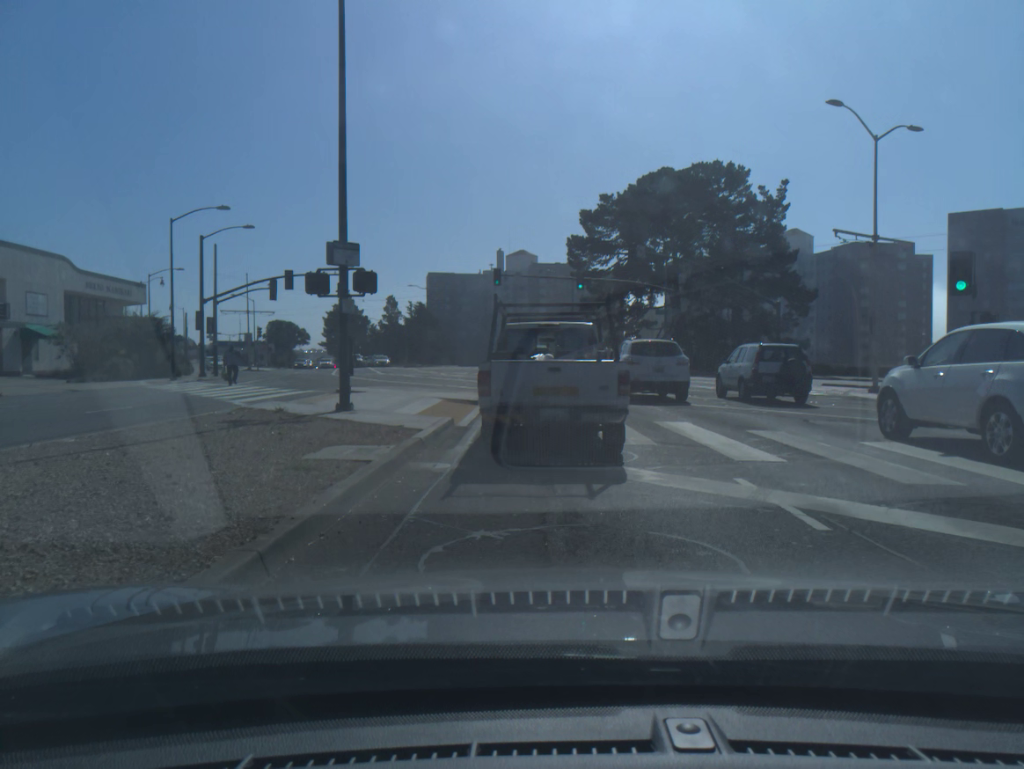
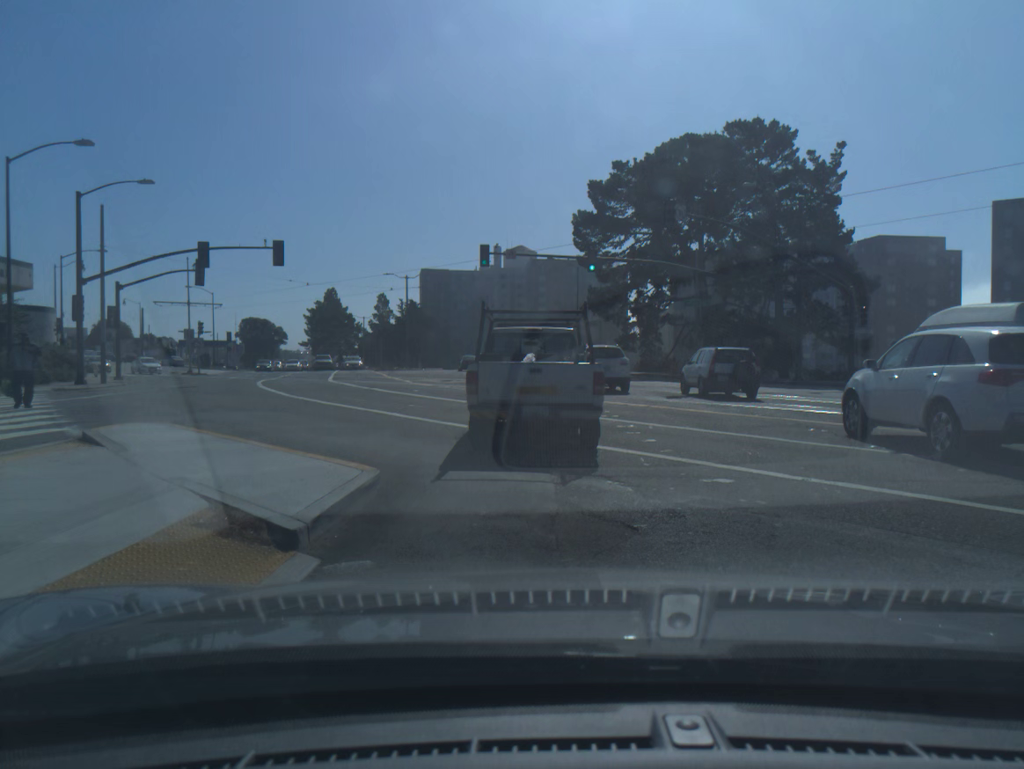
(+0.1, +13.9) m; 0°
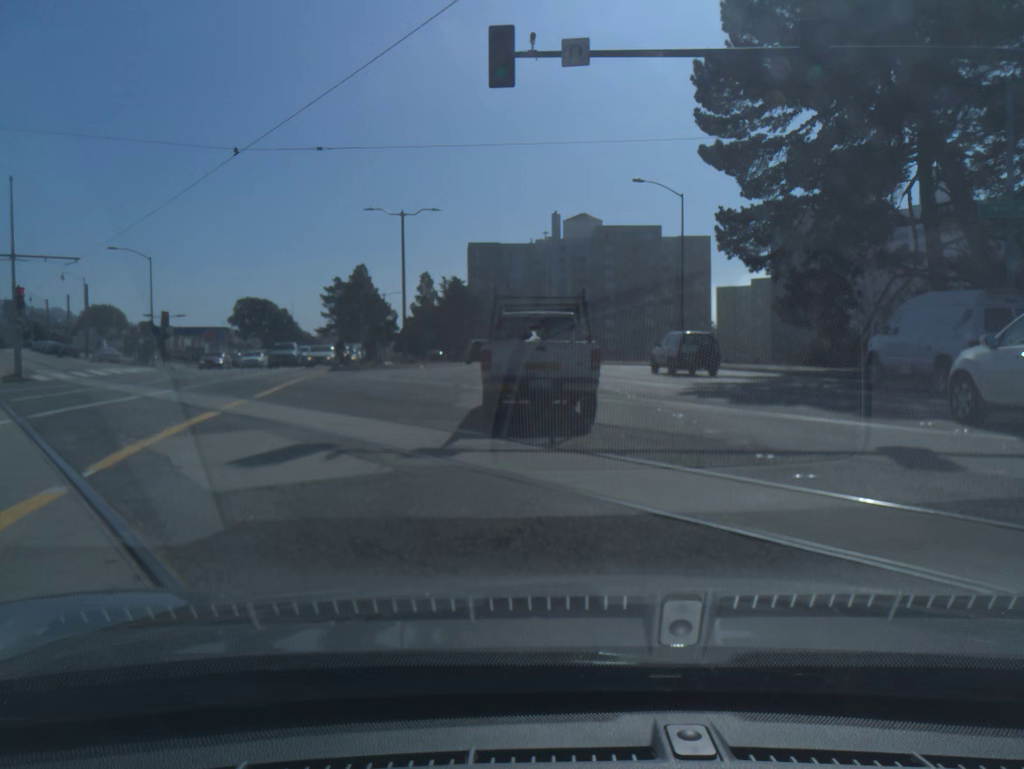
(-1.1, +30.8) m; -5°
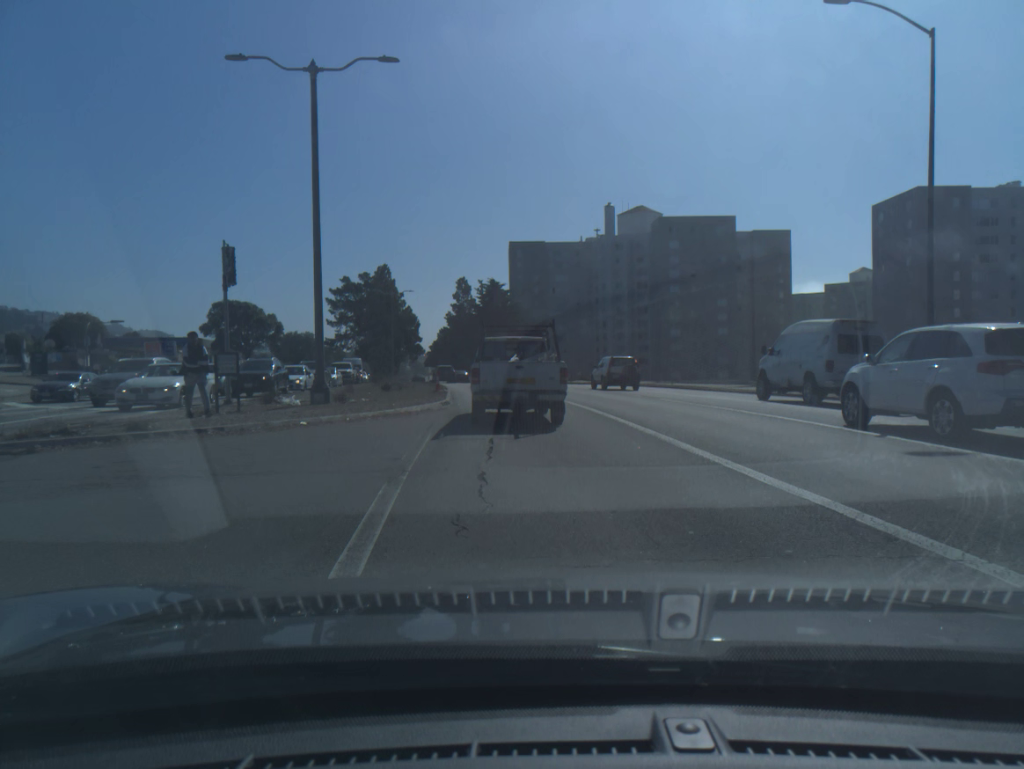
(-0.6, +27.6) m; -3°
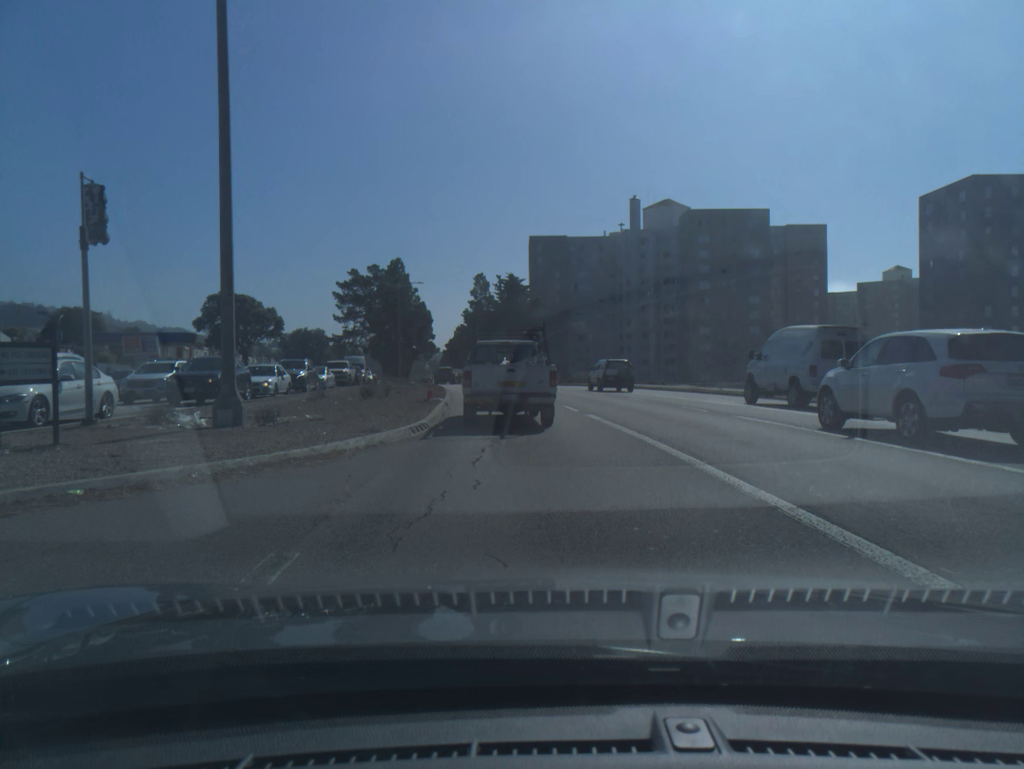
(-0.1, +7.8) m; -1°
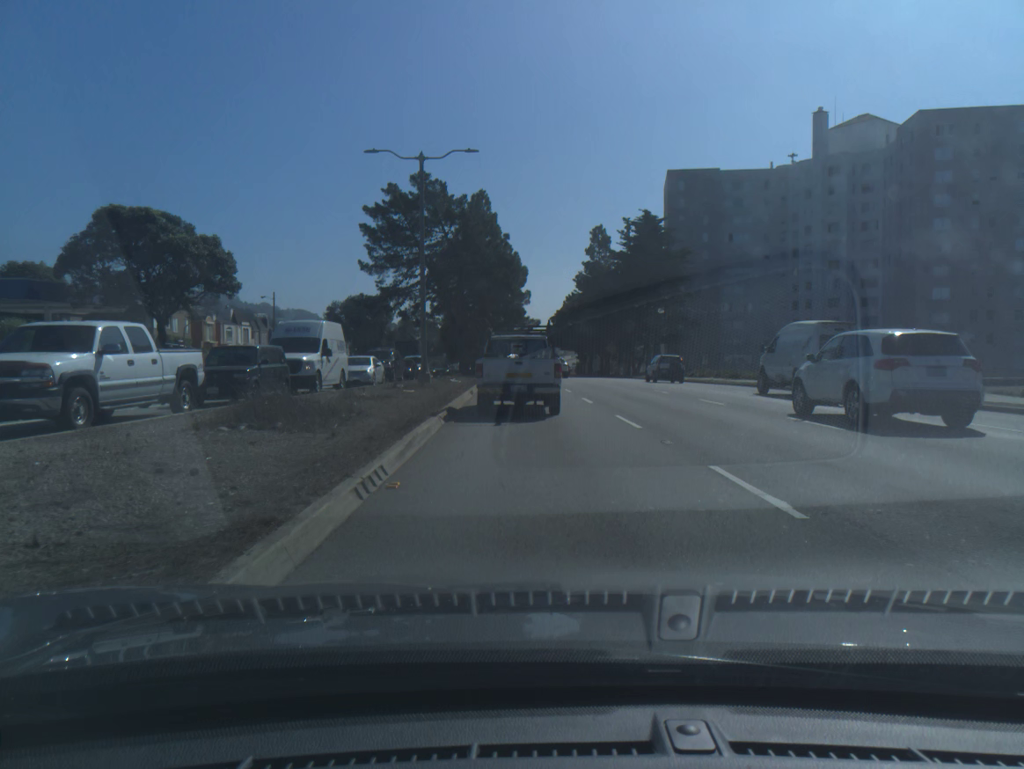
(-3.5, +43.0) m; -8°
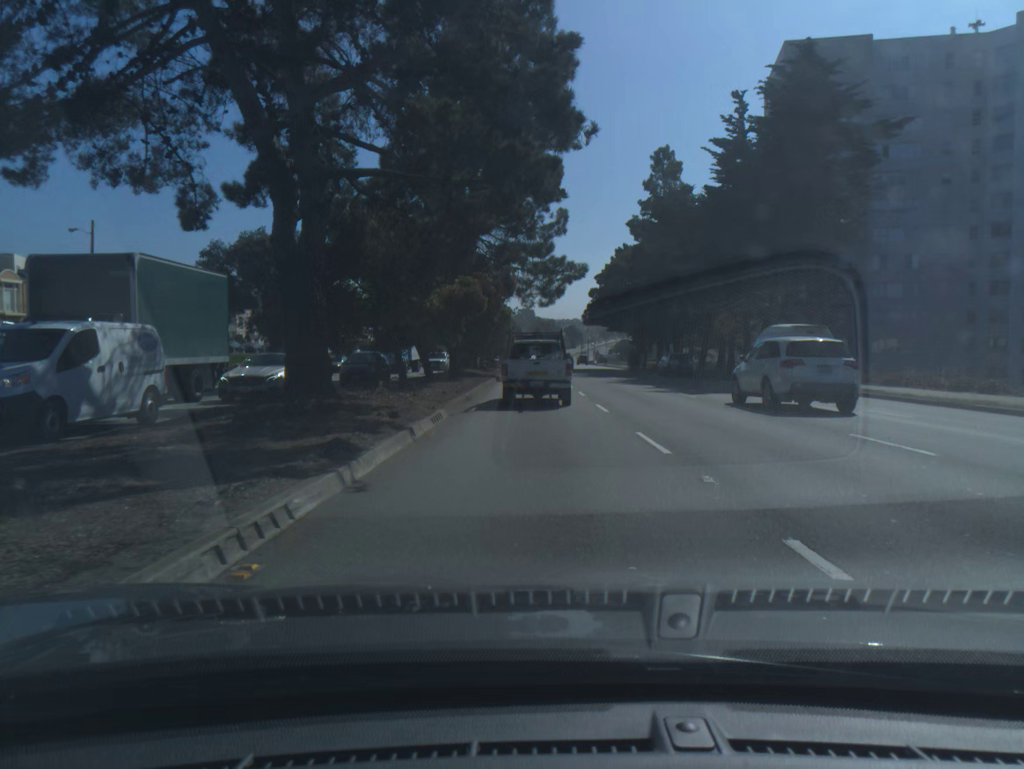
(-1.0, +47.7) m; -2°
